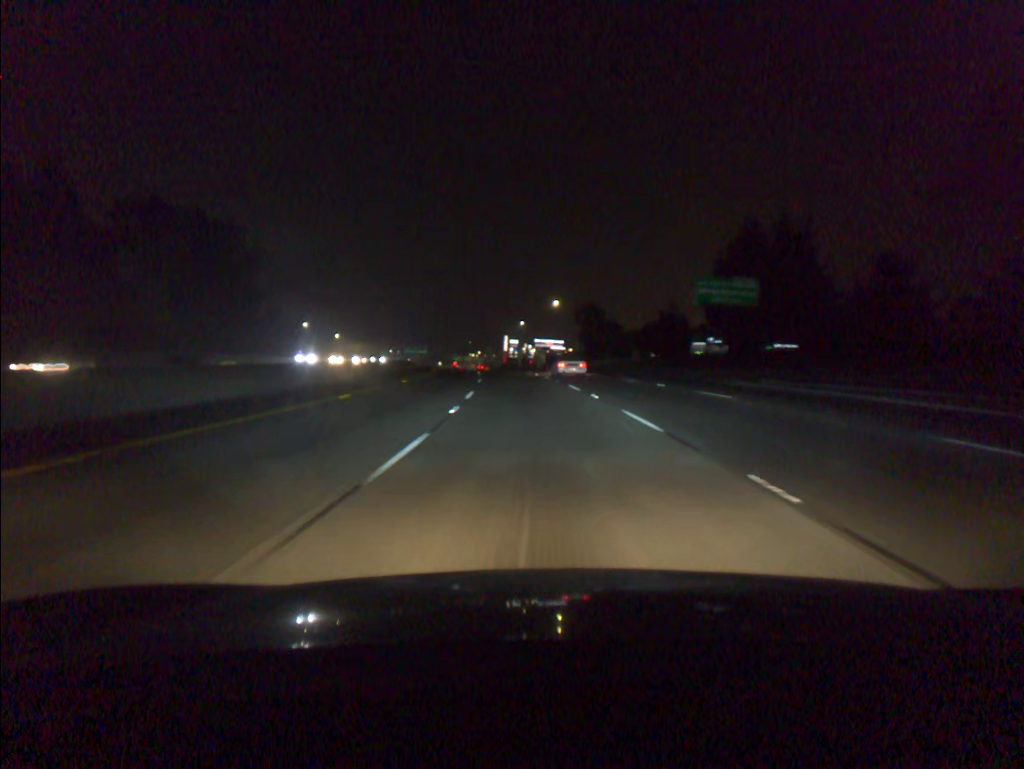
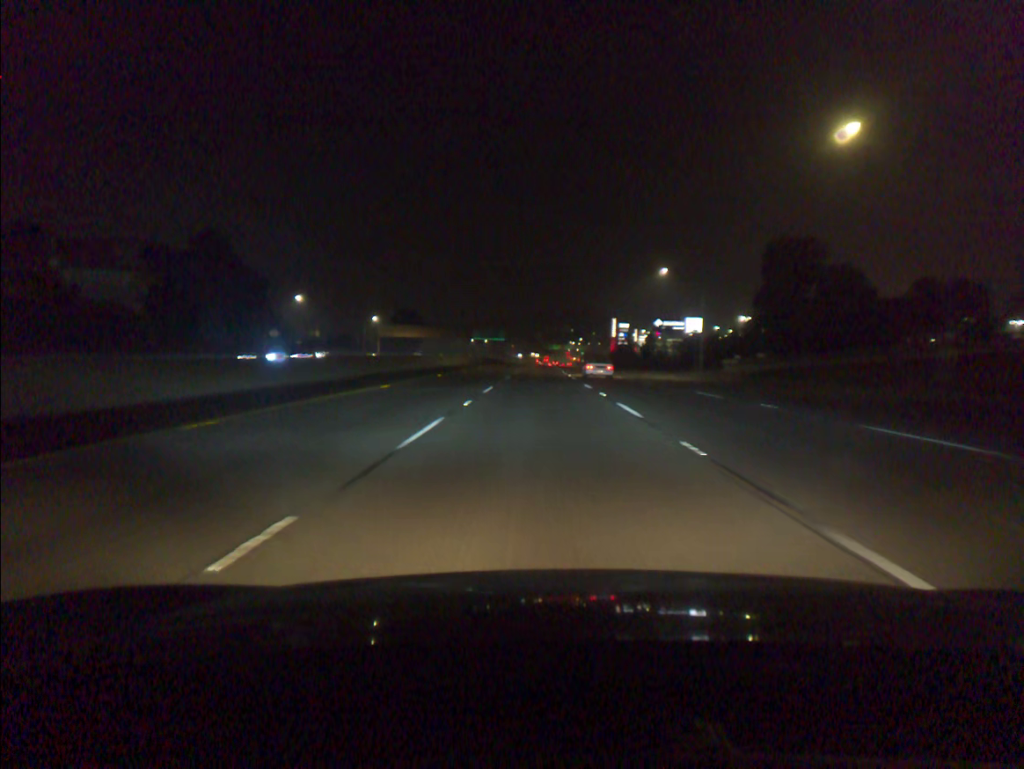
(-5.9, +84.2) m; -8°
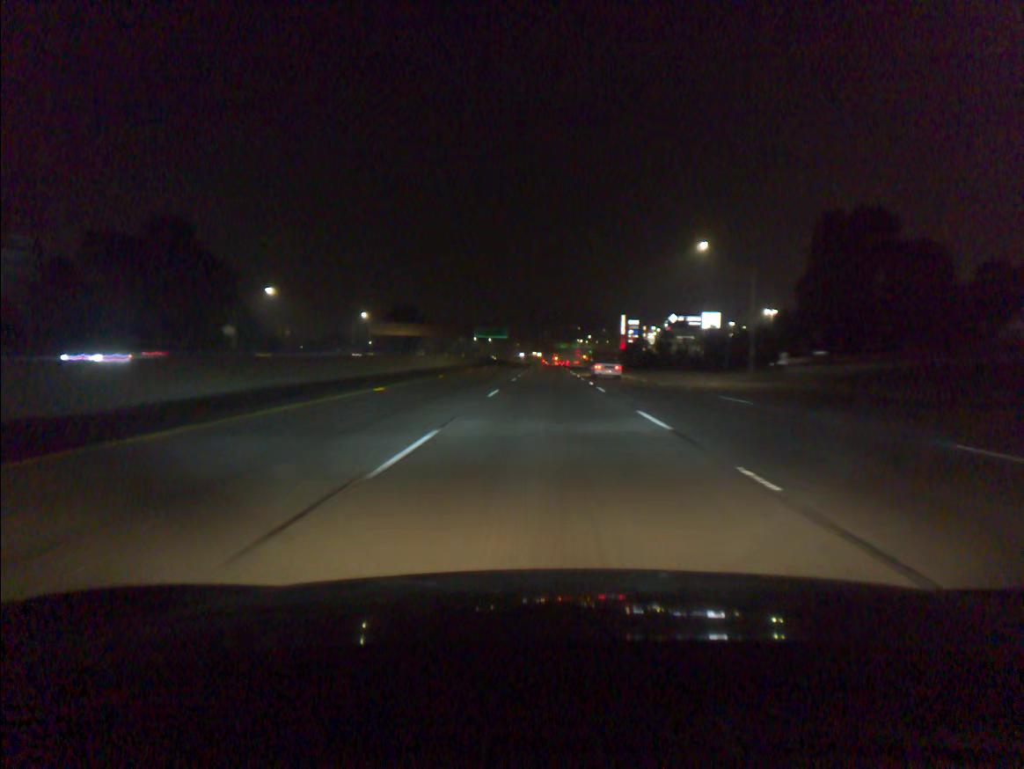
(-0.1, +17.0) m; -1°
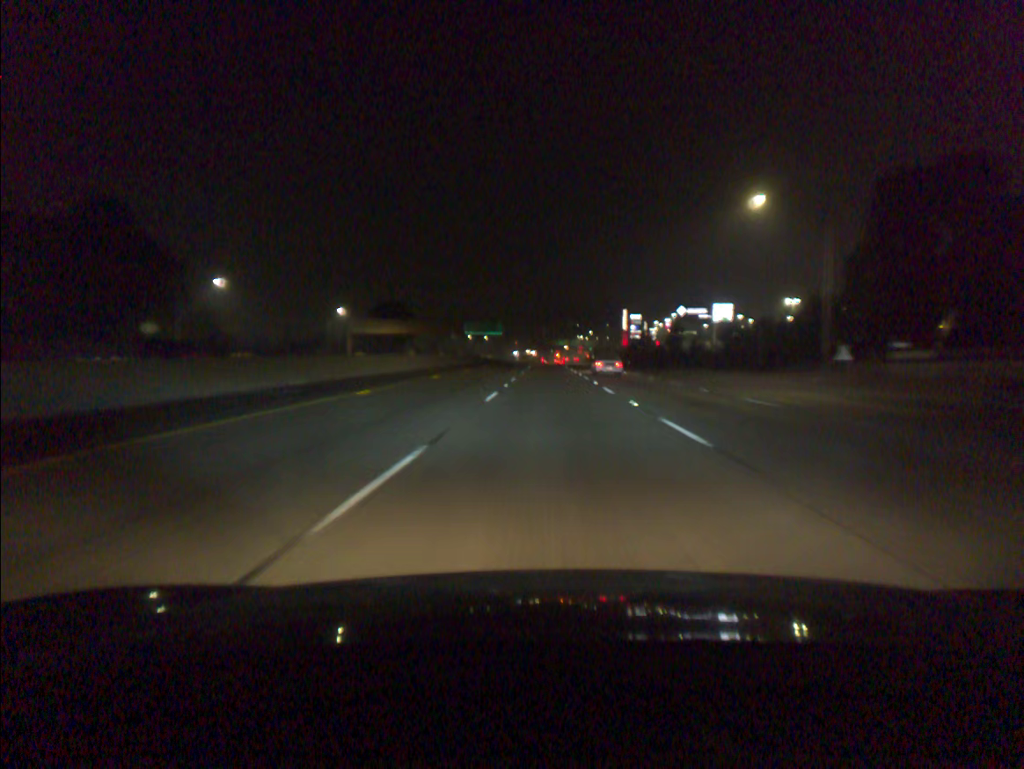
(0.0, +17.0) m; 0°
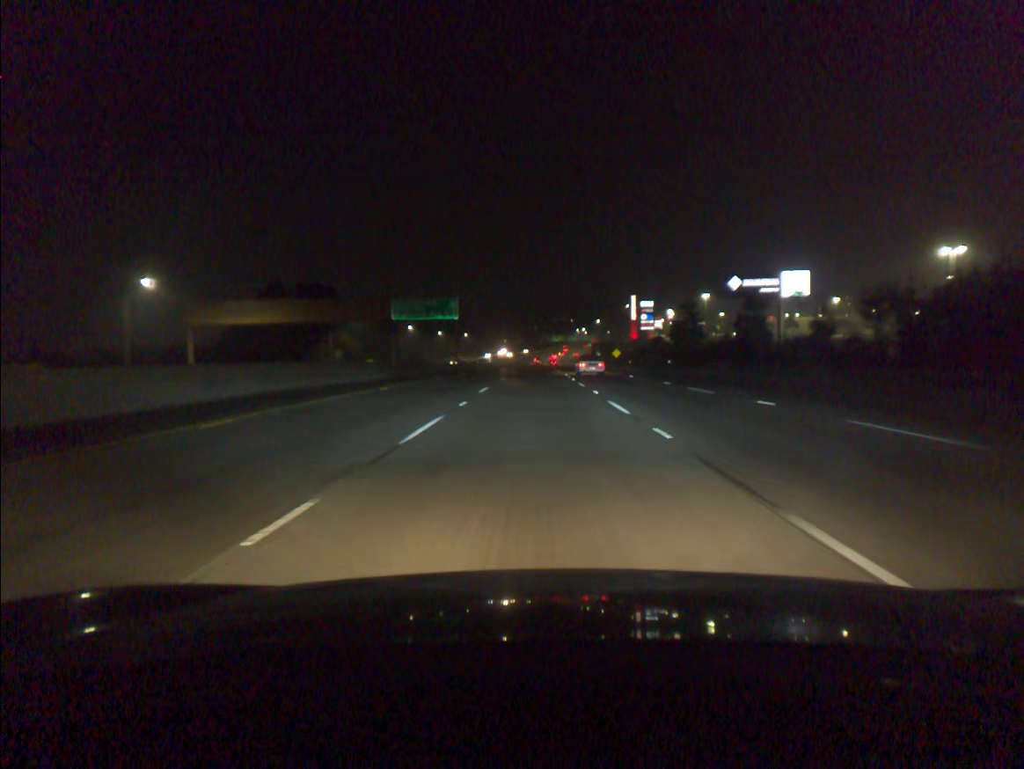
(+0.7, +67.7) m; +1°
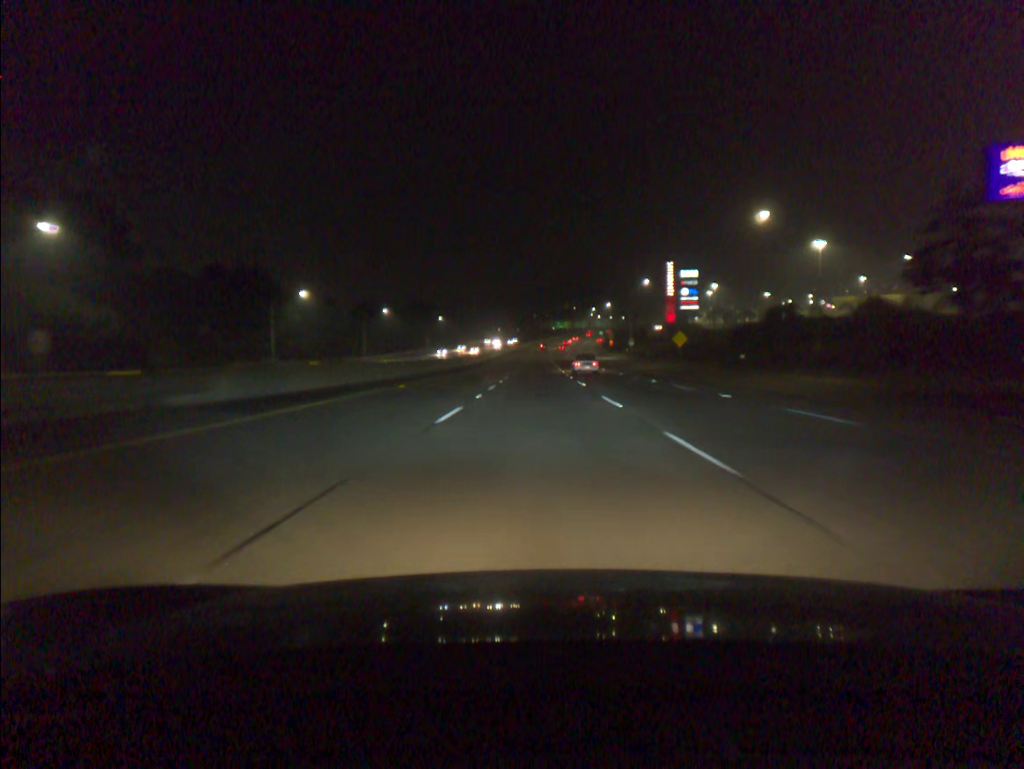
(-0.4, +84.2) m; 0°
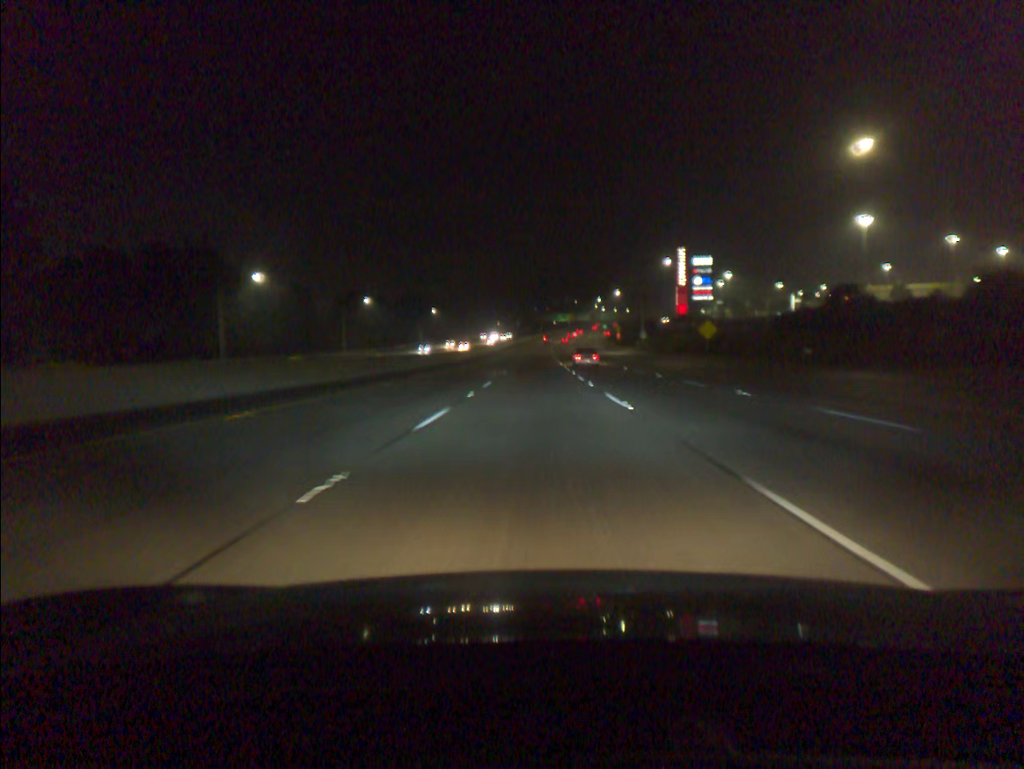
(0.0, +16.8) m; 0°
